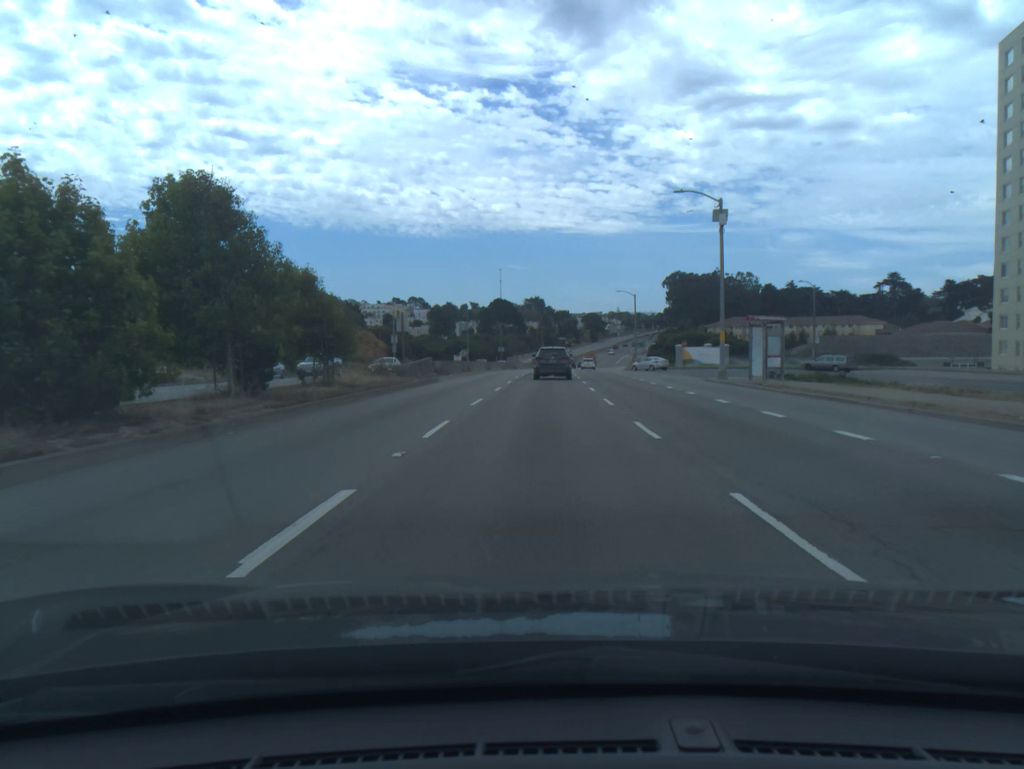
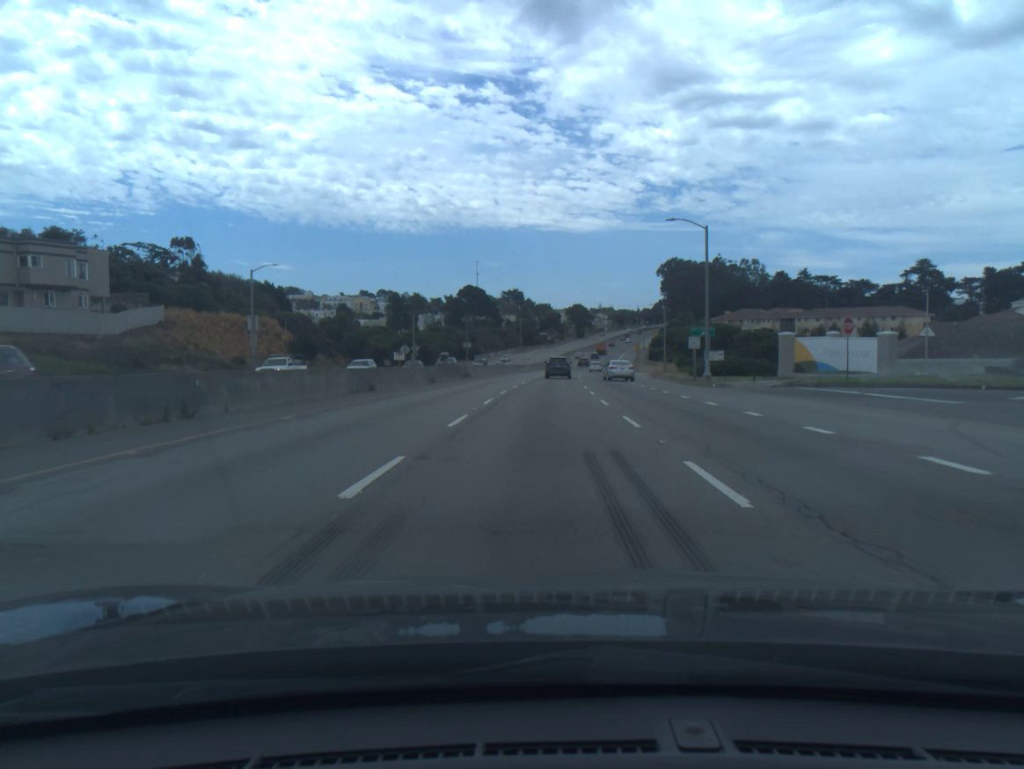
(+0.6, +49.5) m; +2°
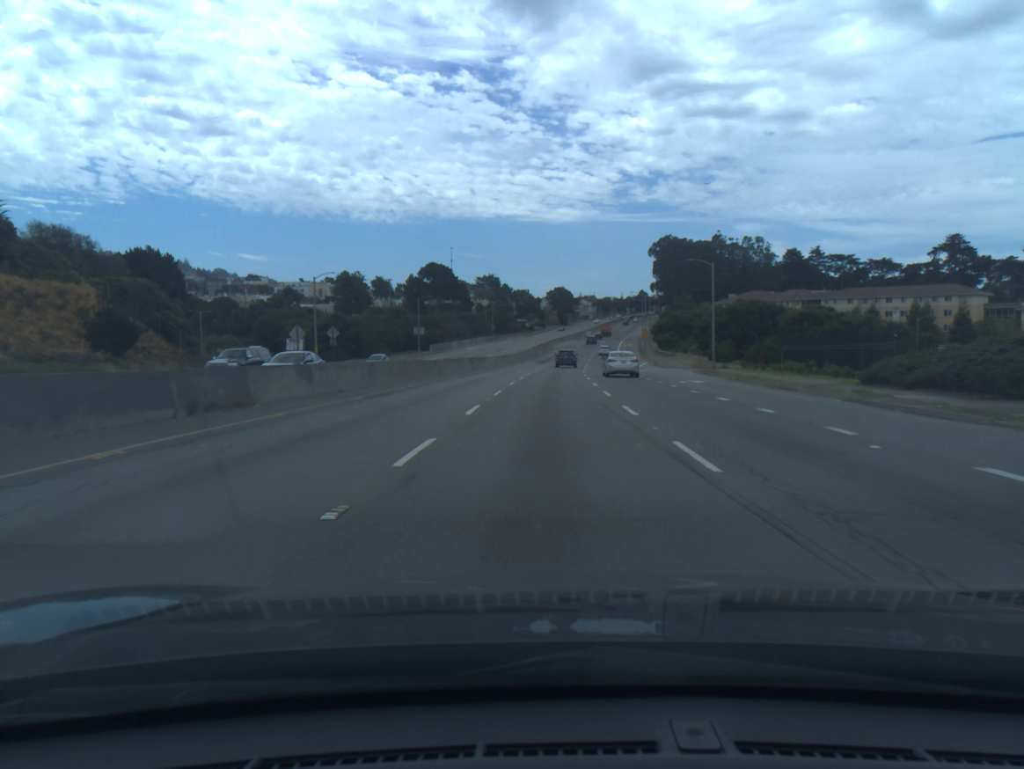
(+0.5, +42.4) m; +1°
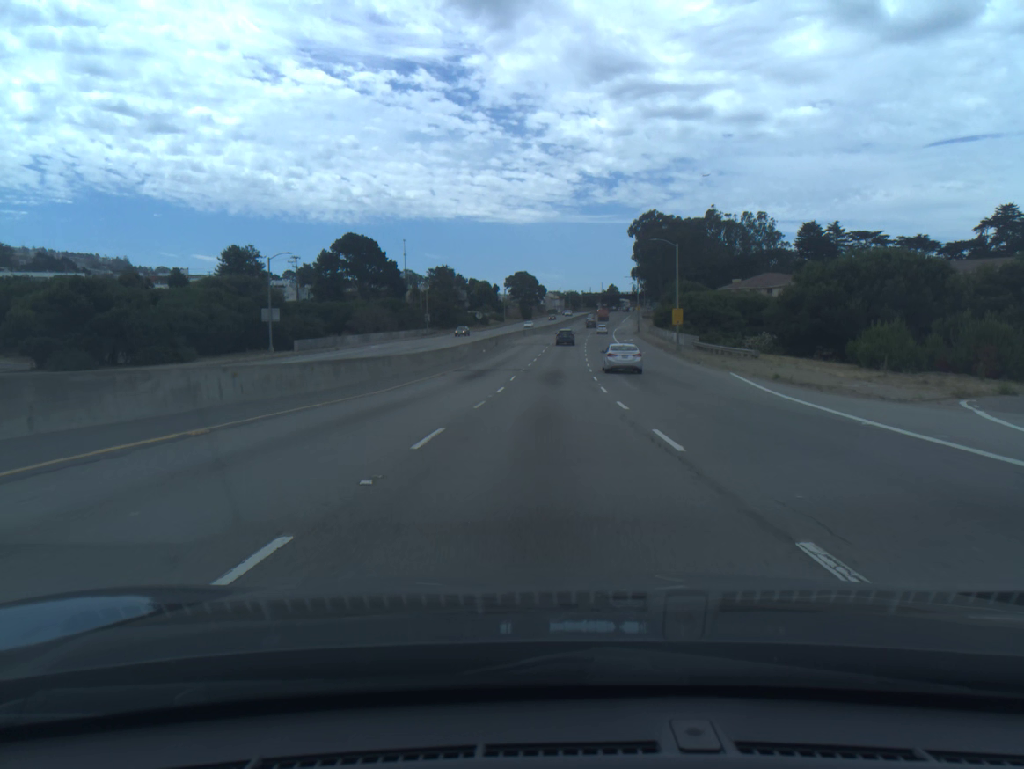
(+1.4, +57.5) m; +3°
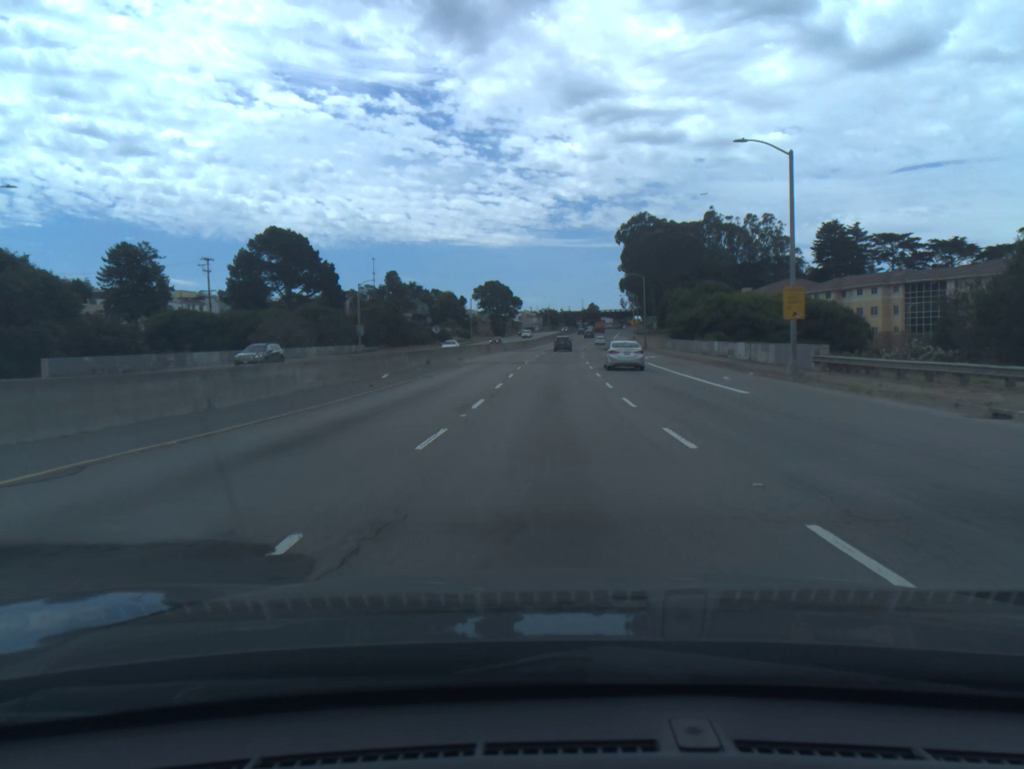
(+0.5, +36.6) m; +2°
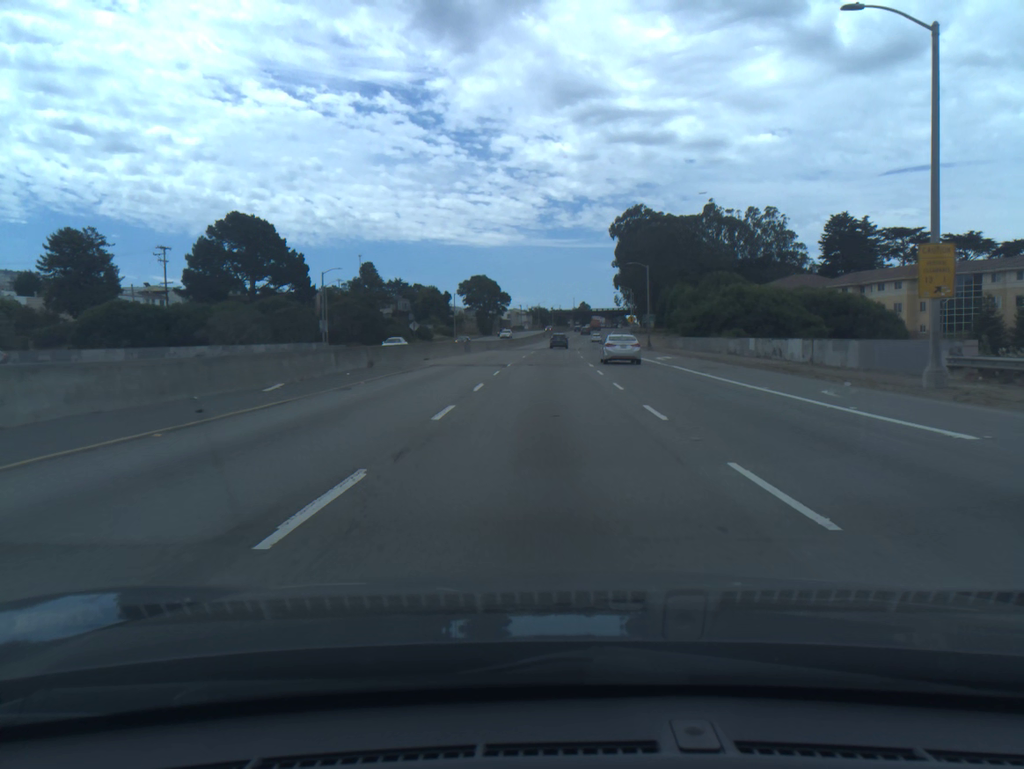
(+0.1, +12.4) m; +1°
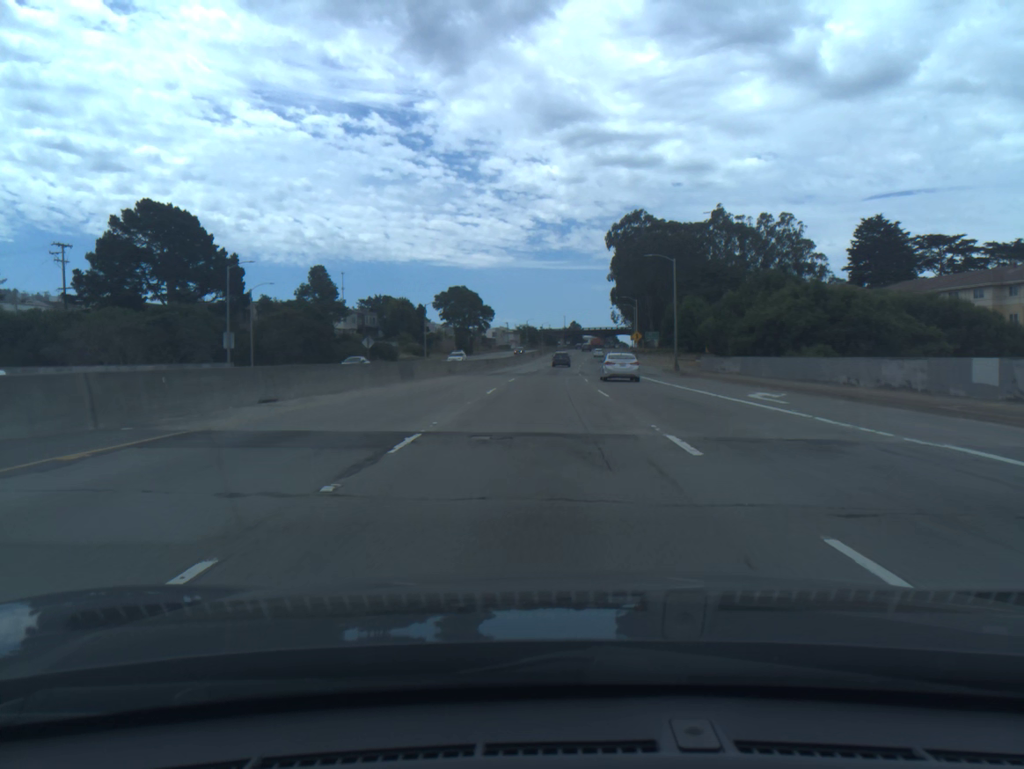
(+0.2, +25.0) m; +1°
